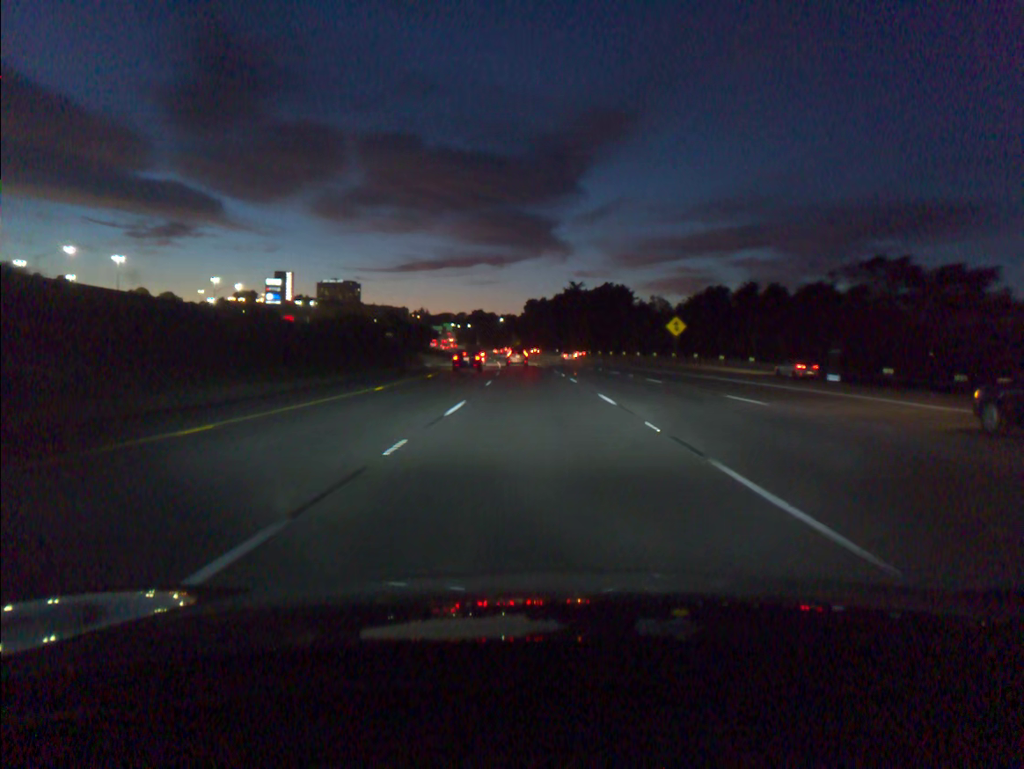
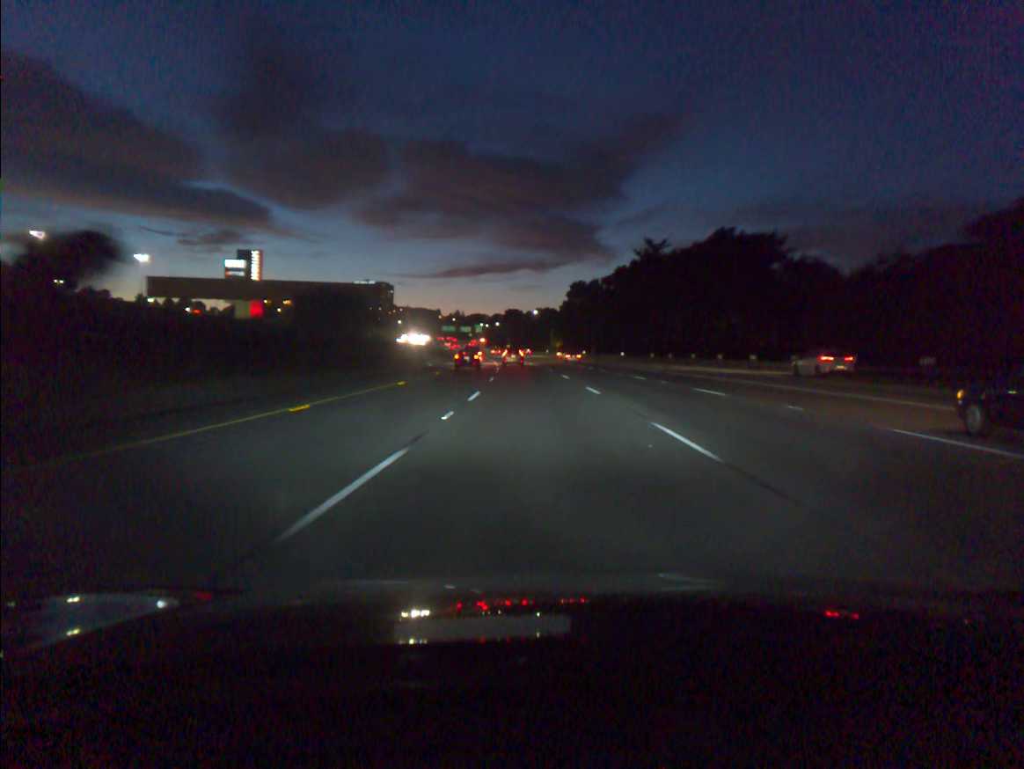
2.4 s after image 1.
(-1.9, +68.3) m; -3°
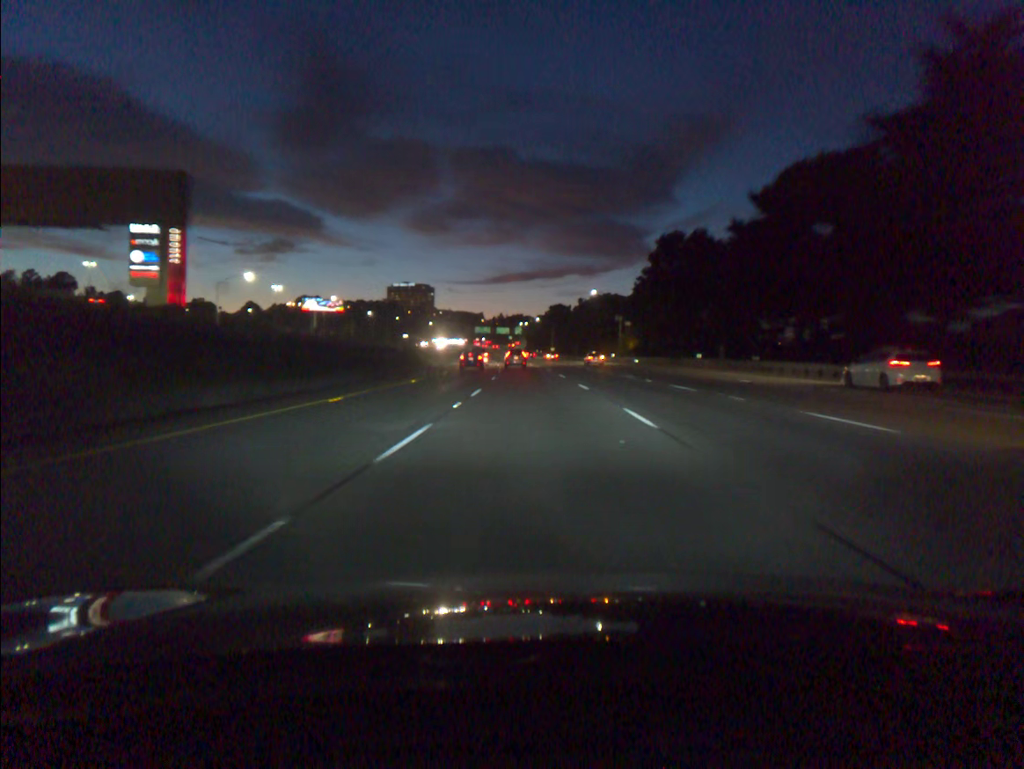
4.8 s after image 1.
(-2.0, +69.2) m; -3°
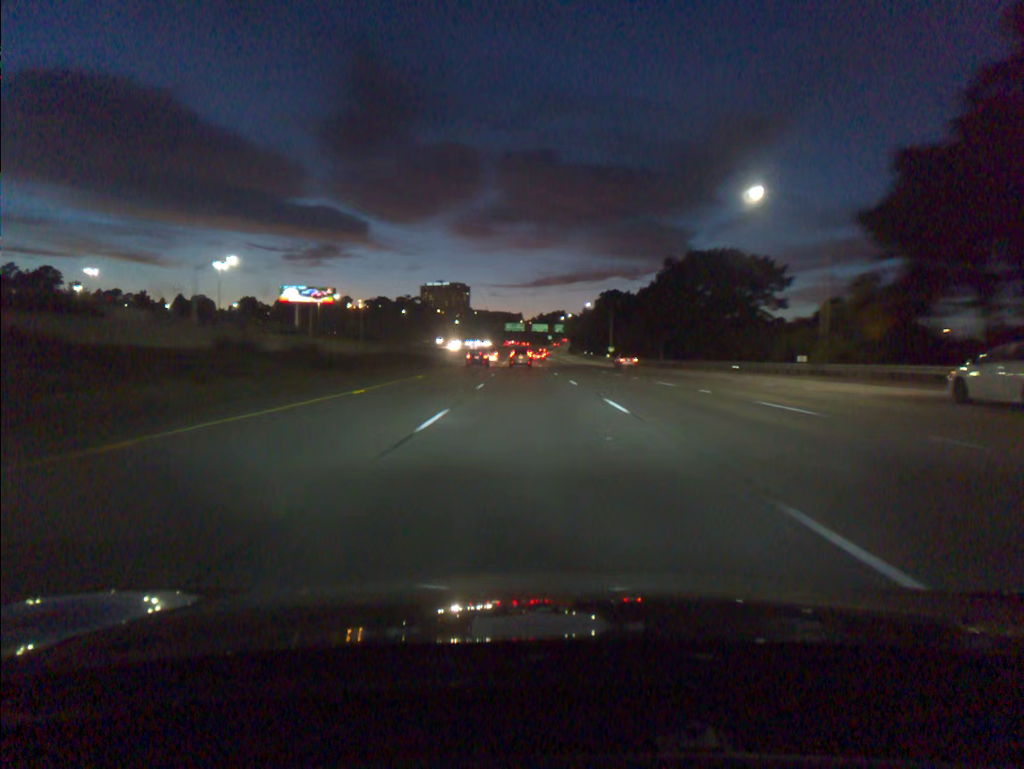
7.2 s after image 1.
(-1.9, +69.7) m; -3°
